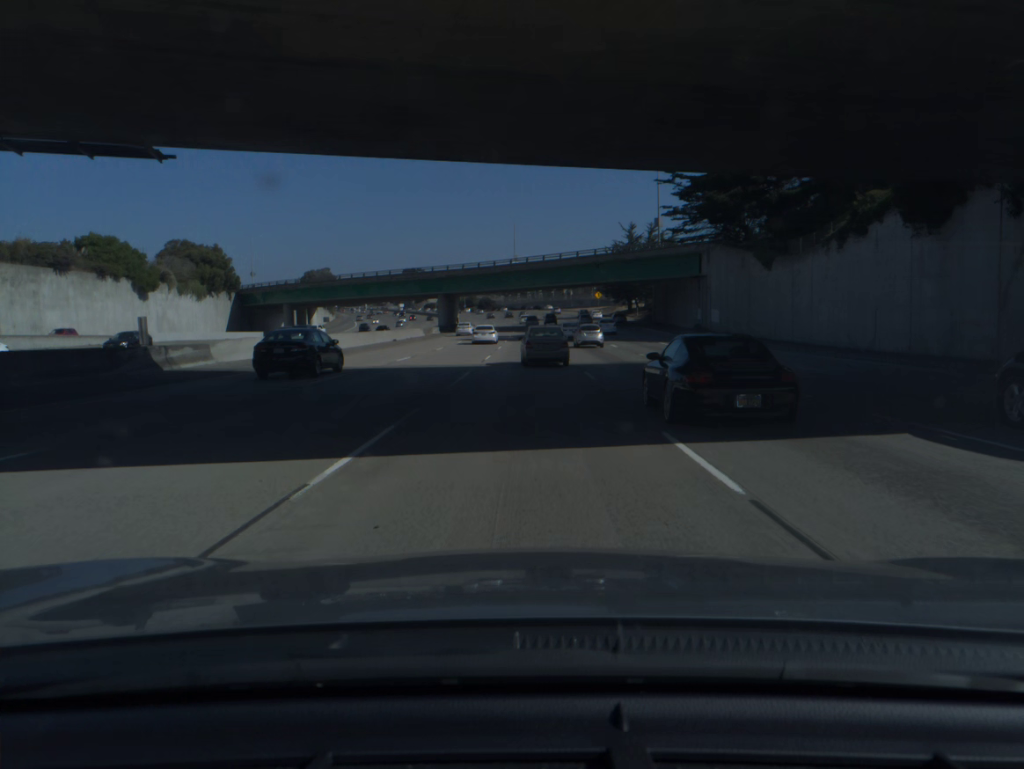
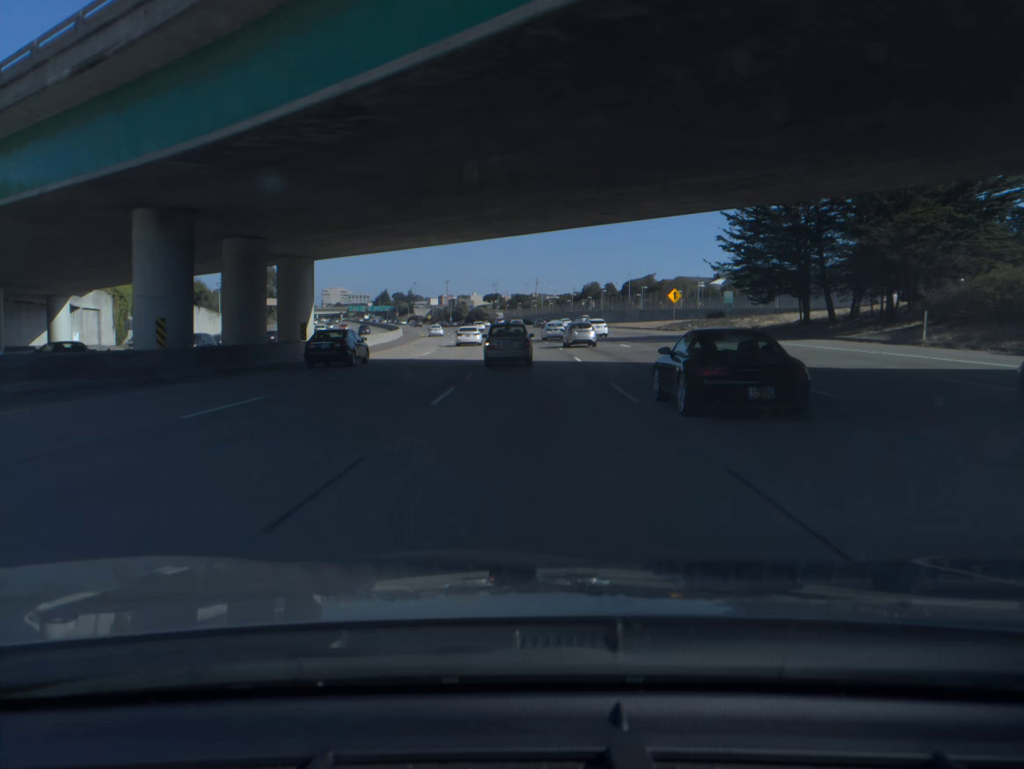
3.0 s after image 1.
(-0.4, +92.2) m; 0°
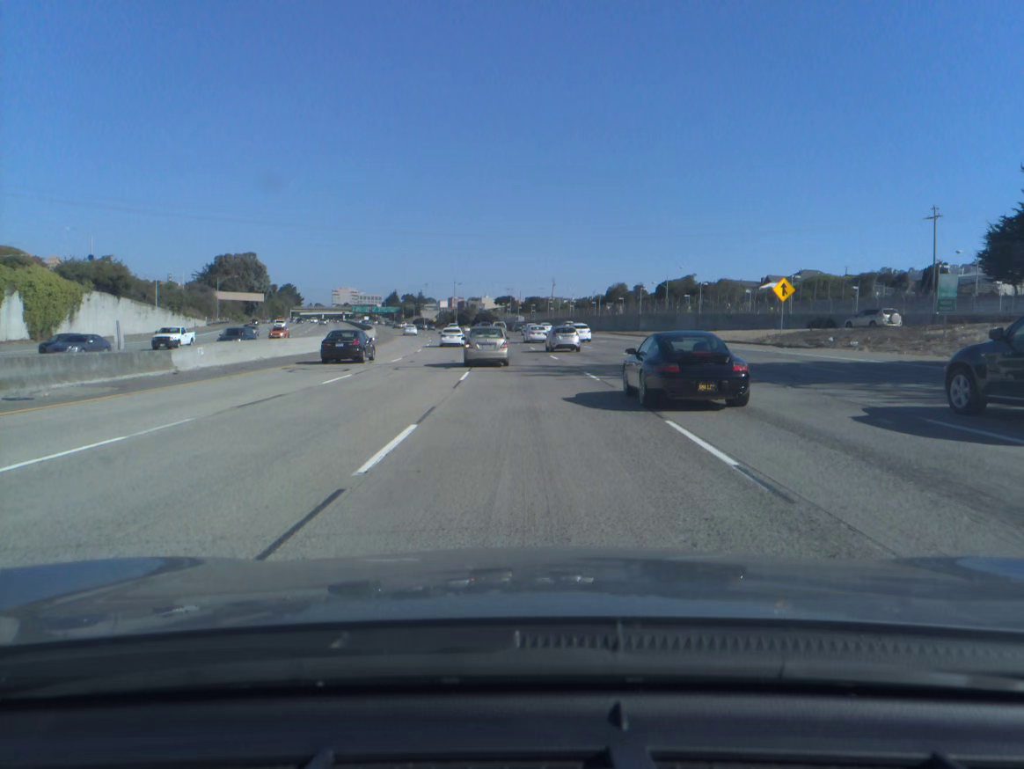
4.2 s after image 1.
(-0.2, +34.8) m; -1°
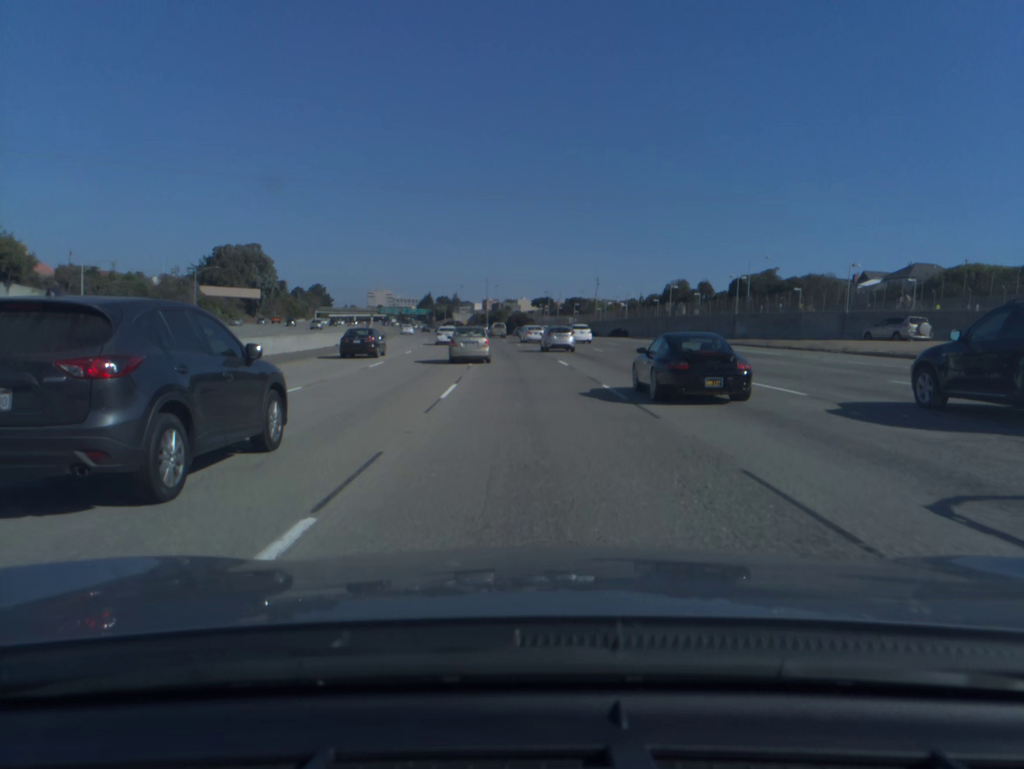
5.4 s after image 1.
(-0.8, +34.3) m; -3°
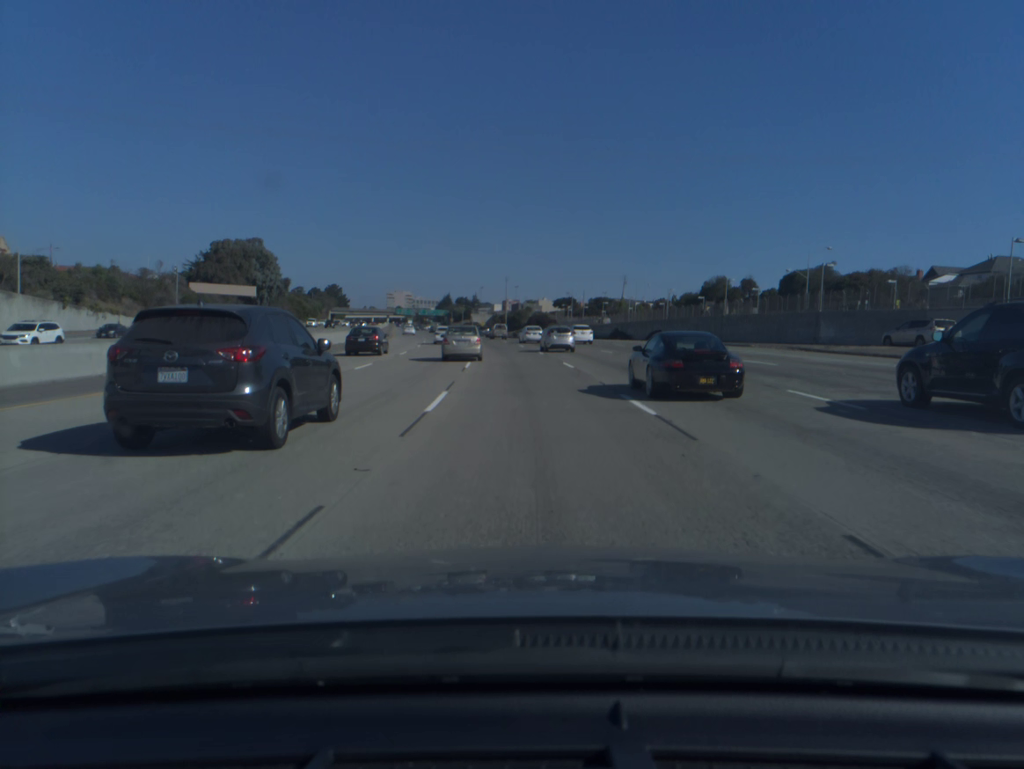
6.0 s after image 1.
(-0.2, +17.1) m; -2°
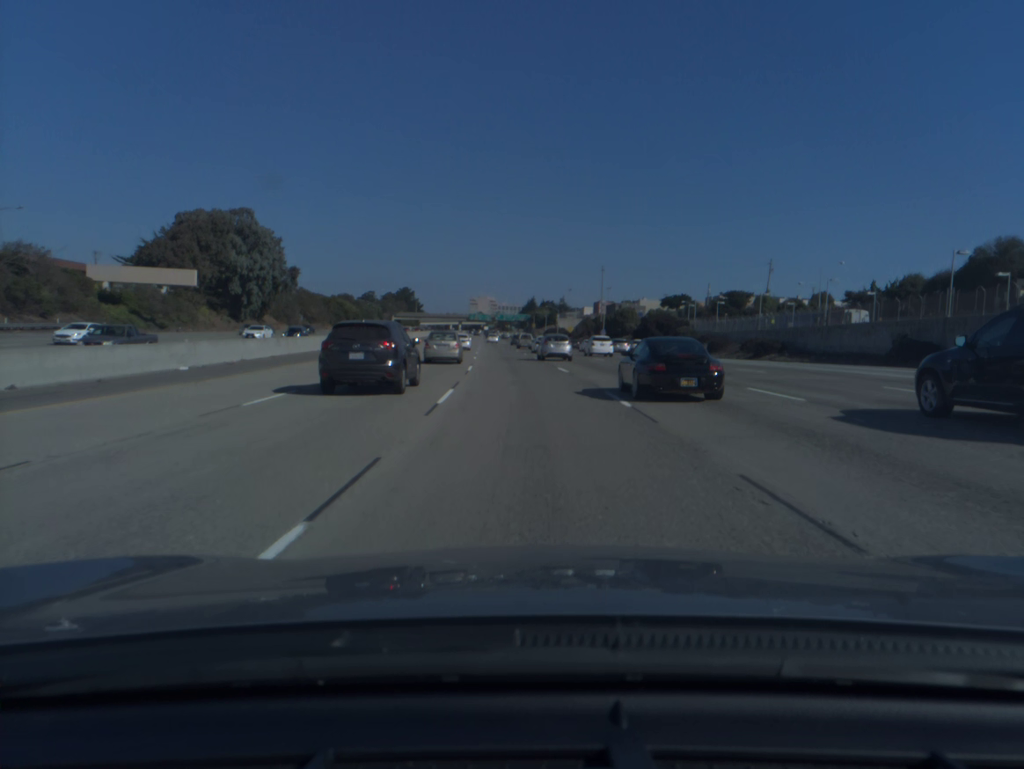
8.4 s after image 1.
(-3.9, +68.7) m; -6°
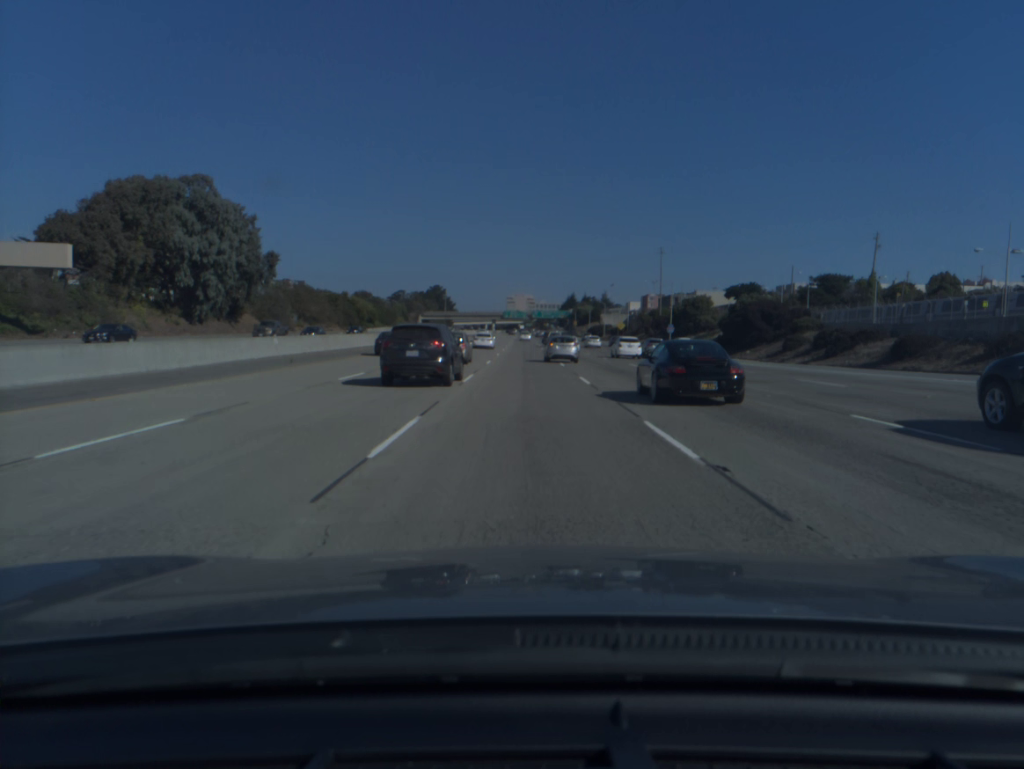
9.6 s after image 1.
(-0.9, +35.0) m; -3°
